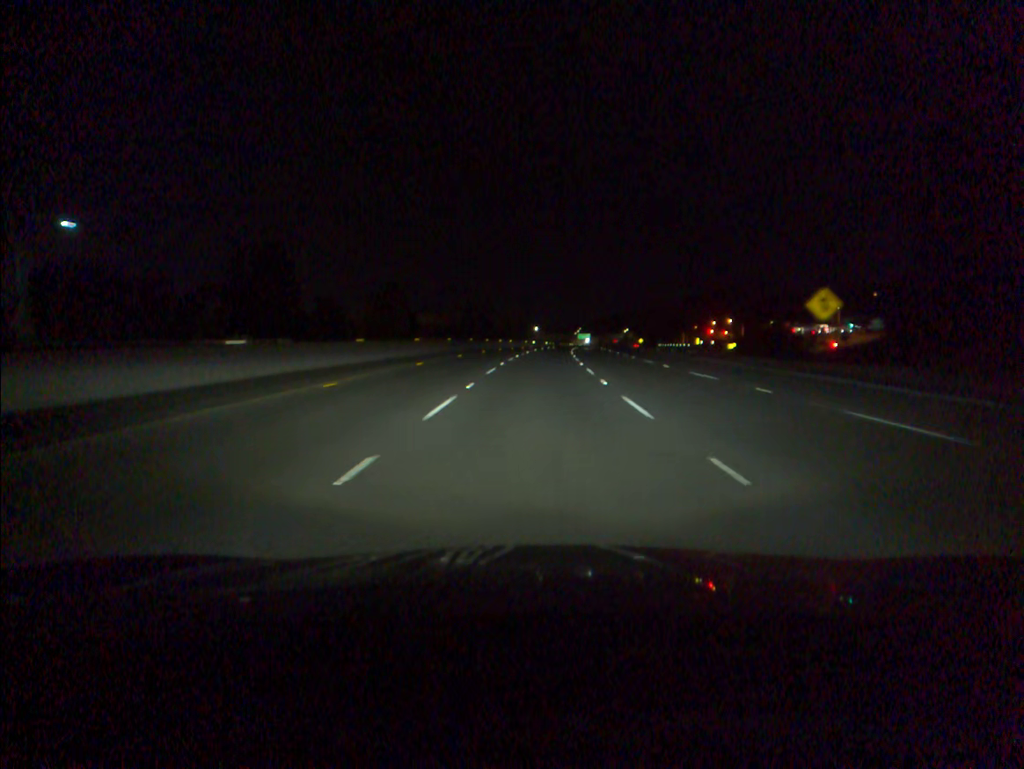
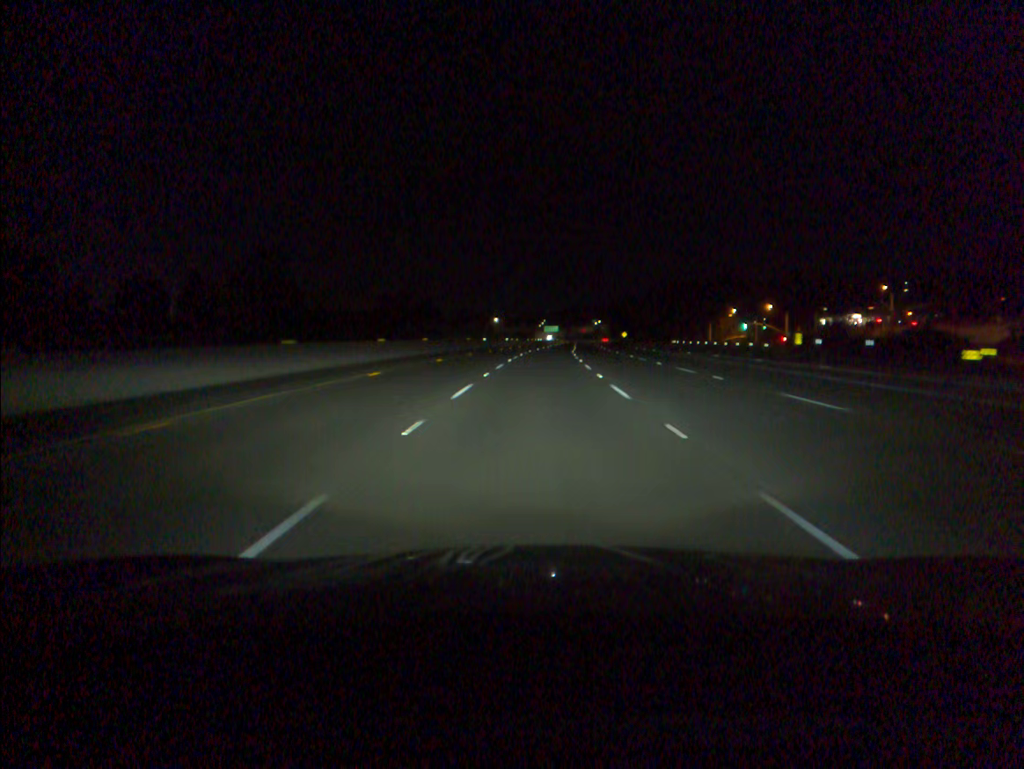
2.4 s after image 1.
(+1.6, +67.7) m; +3°
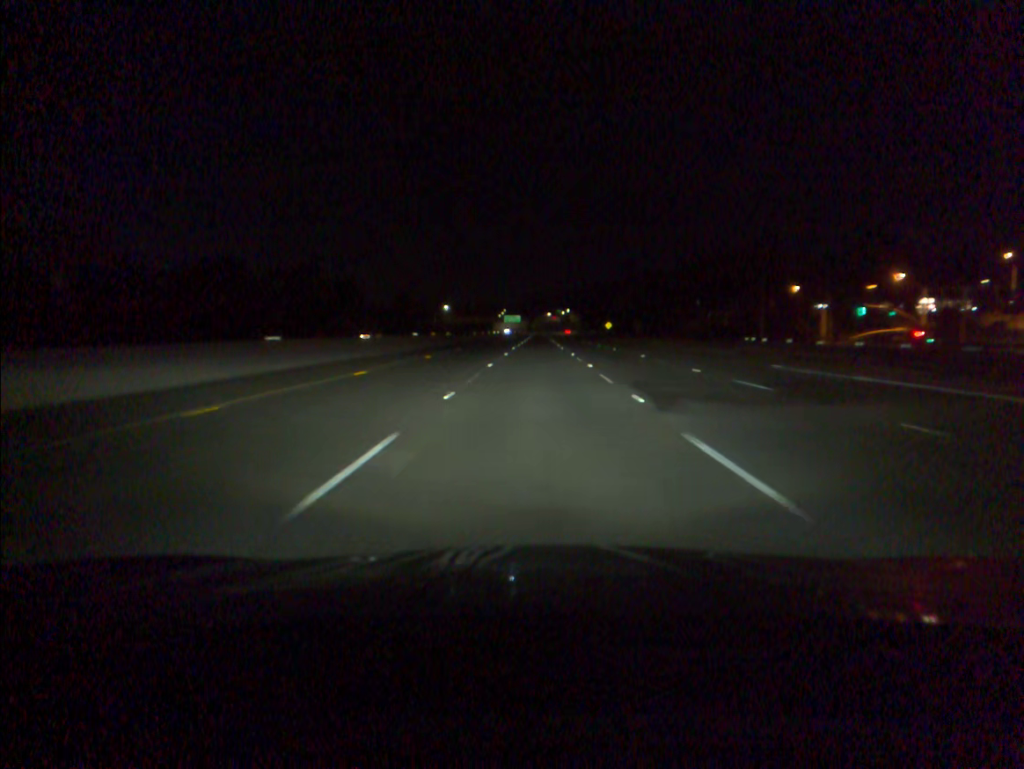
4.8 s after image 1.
(+1.7, +67.8) m; +3°
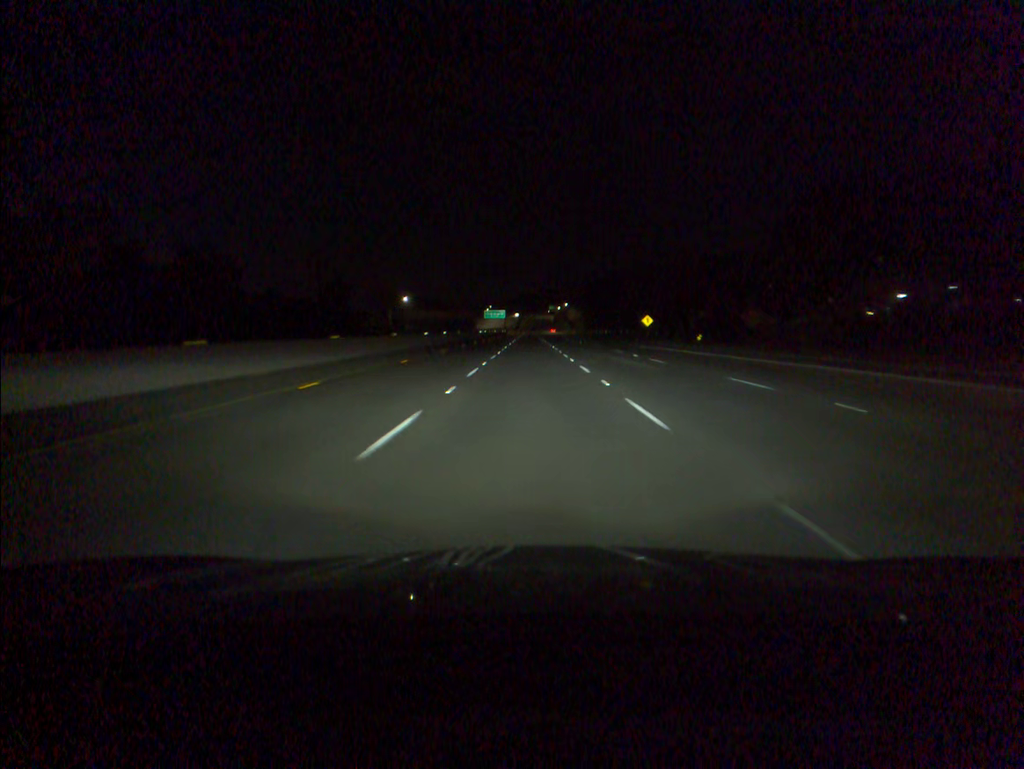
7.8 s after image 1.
(+0.9, +84.3) m; +1°
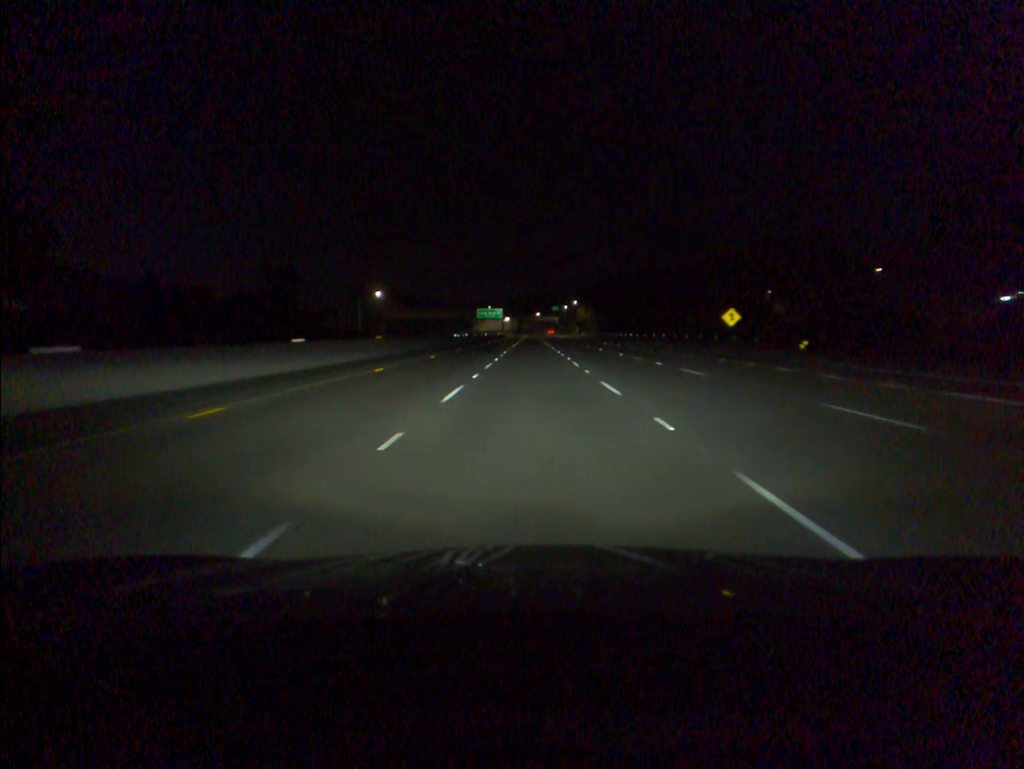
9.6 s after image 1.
(-0.2, +50.1) m; 0°
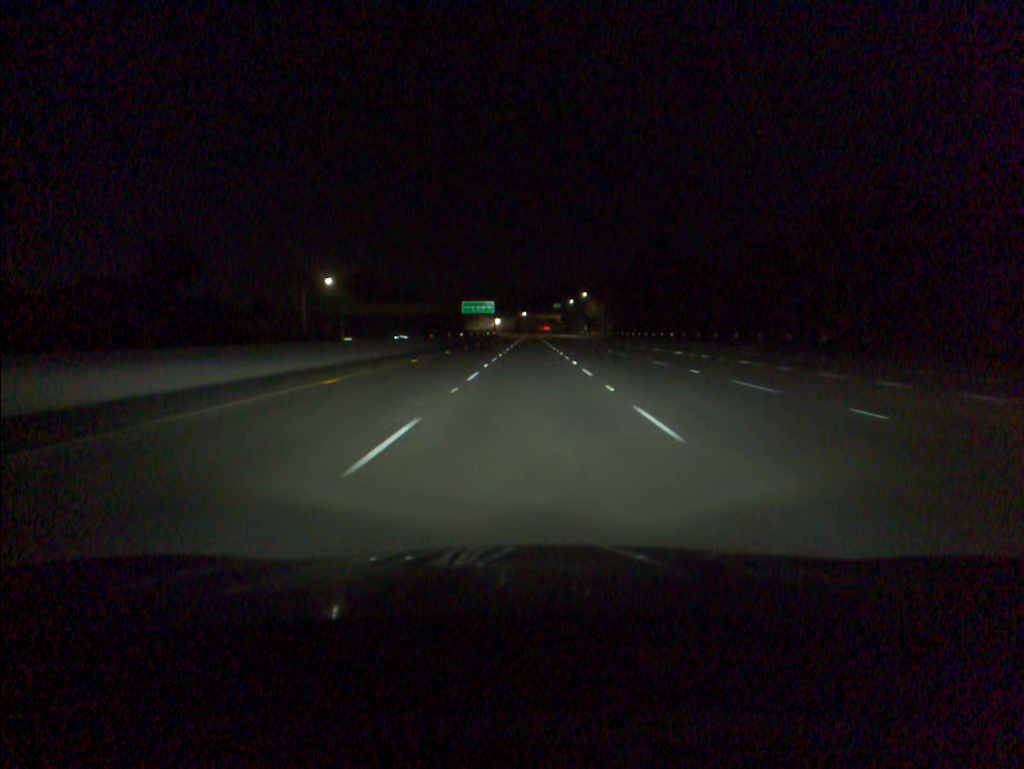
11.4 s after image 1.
(0.0, +50.2) m; 0°
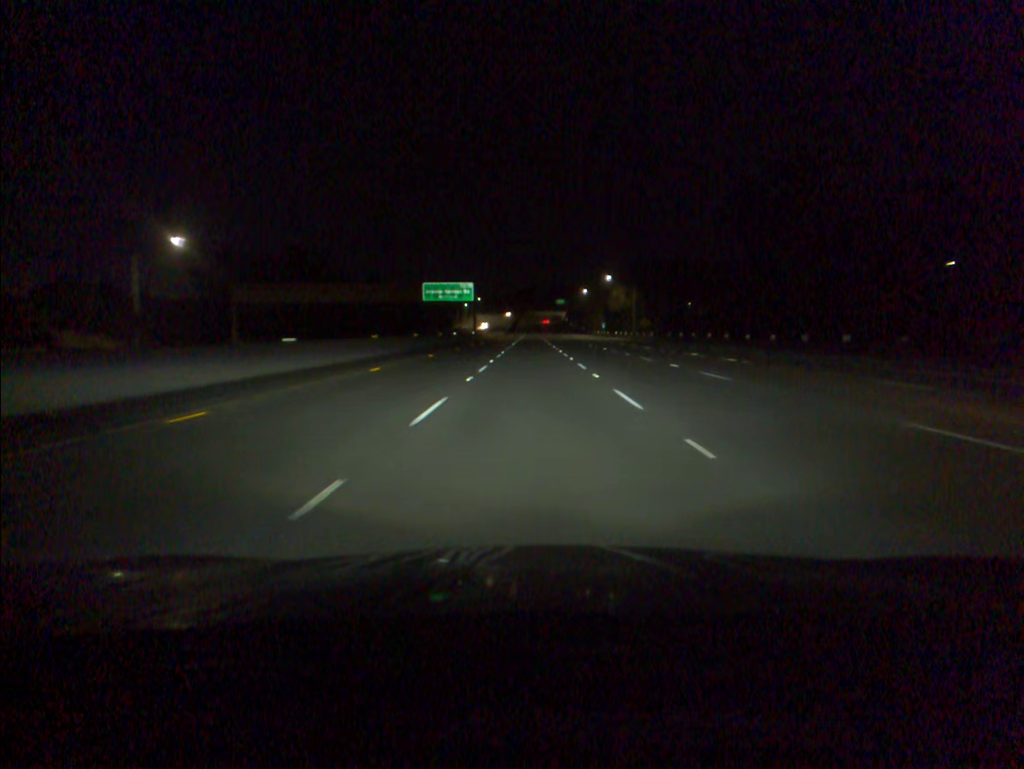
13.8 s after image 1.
(0.0, +67.4) m; 0°
